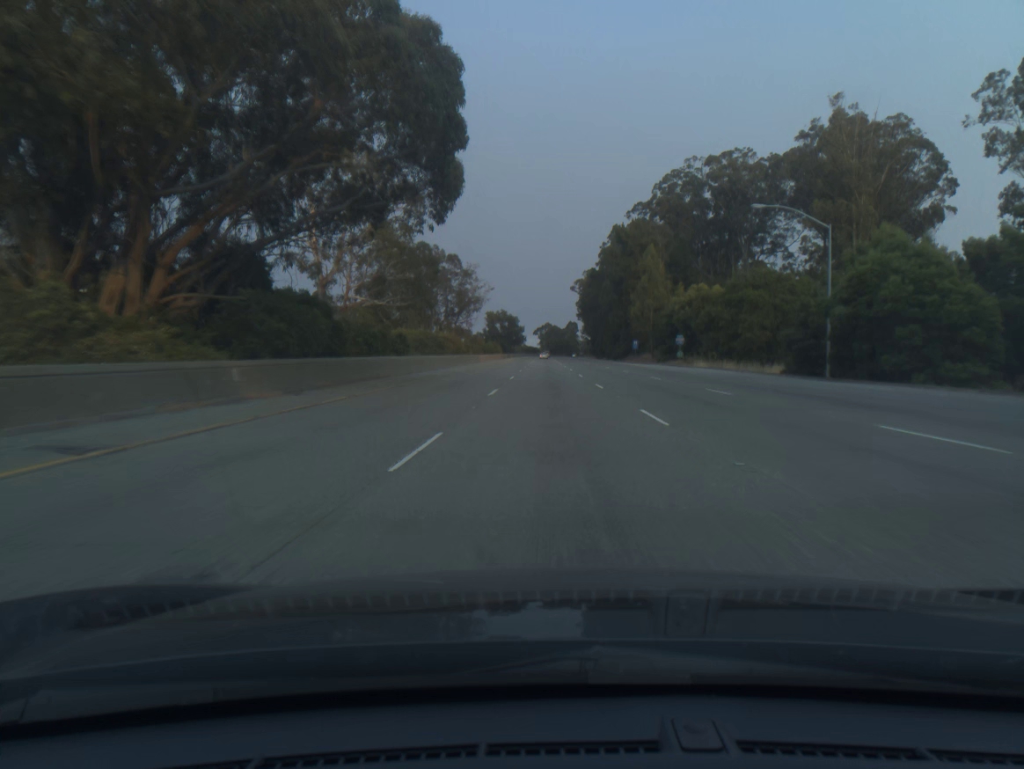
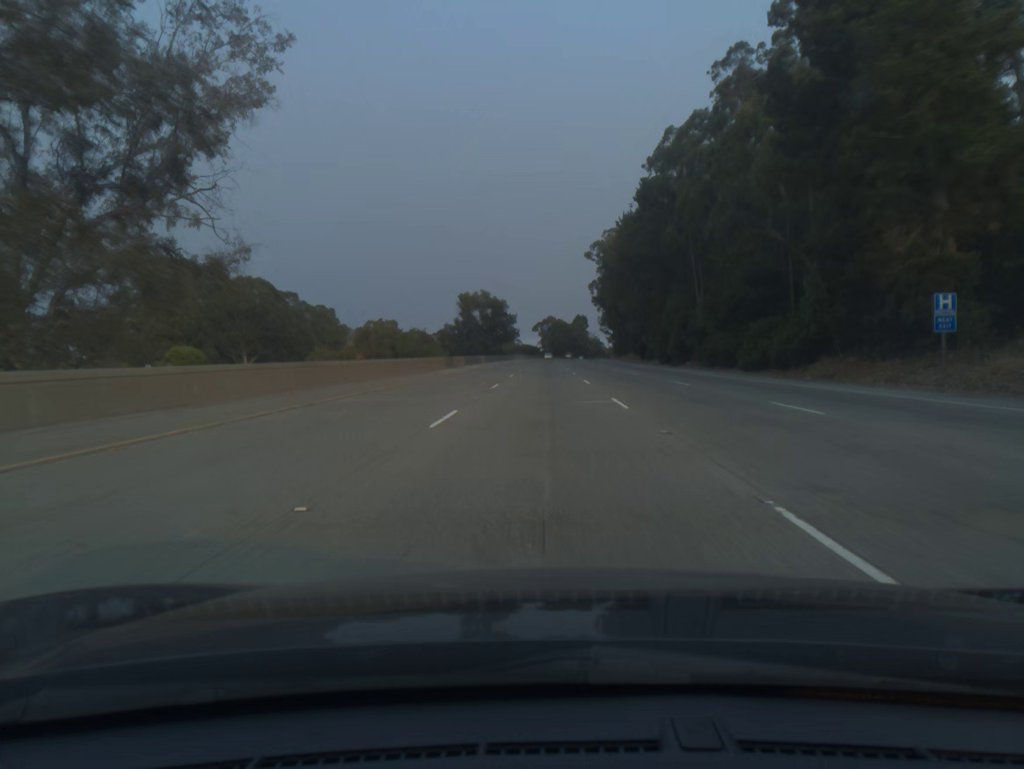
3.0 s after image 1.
(+0.6, +98.4) m; 0°
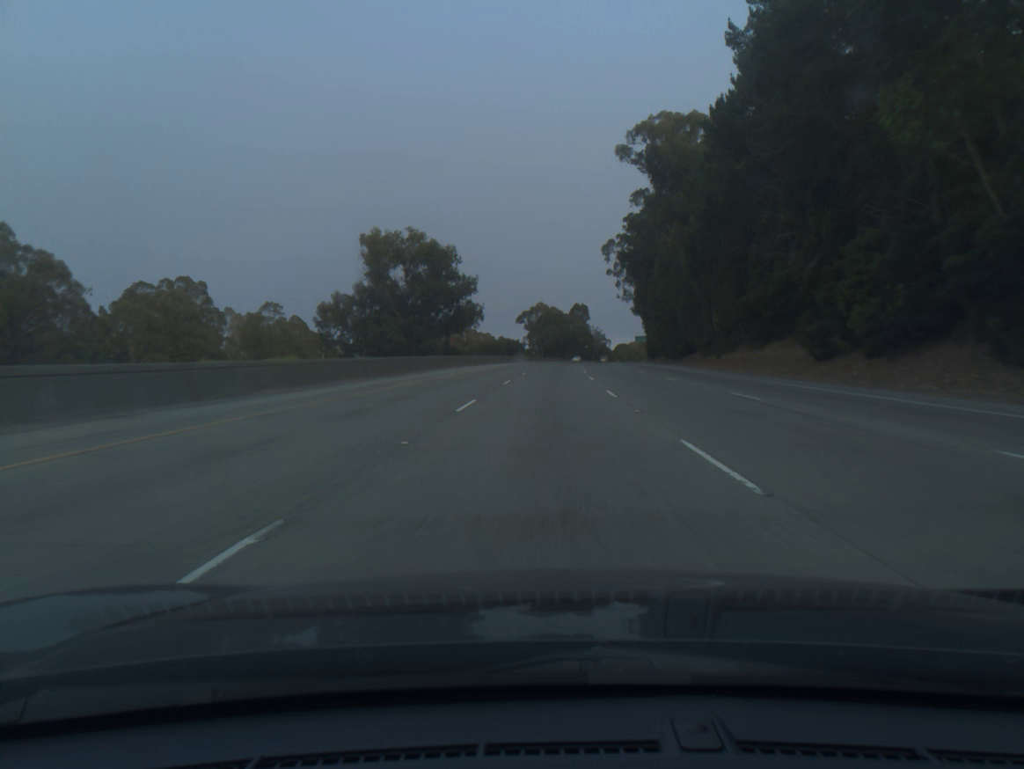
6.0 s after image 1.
(+0.4, +98.0) m; +1°
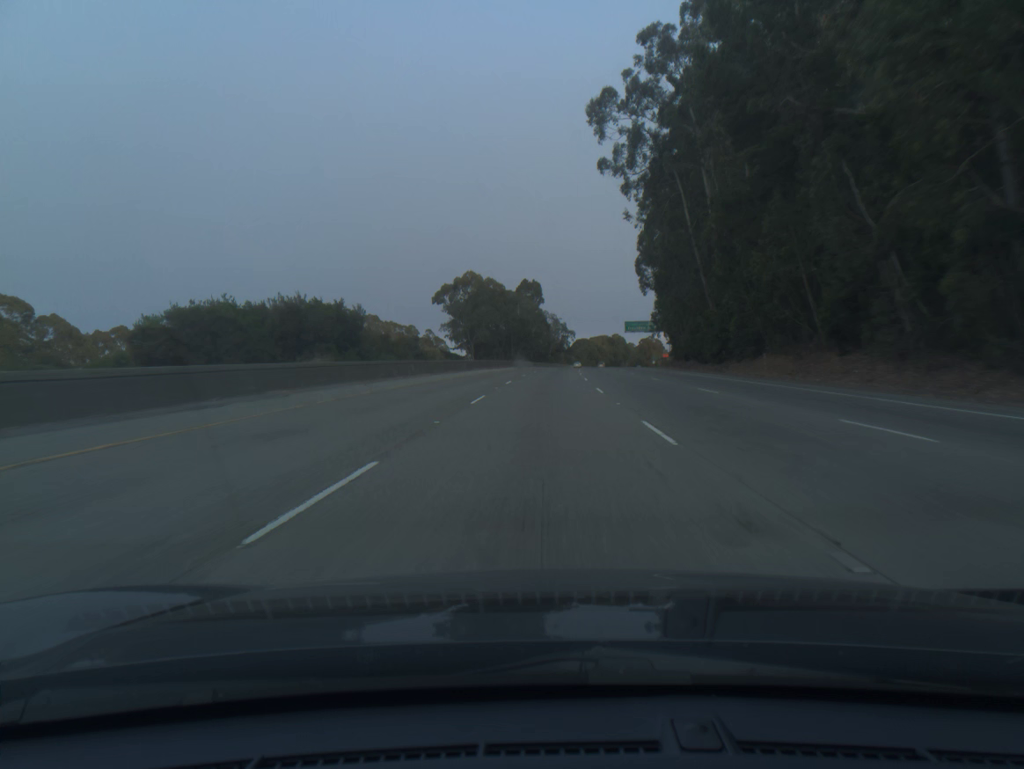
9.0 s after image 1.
(+3.2, +98.0) m; +4°
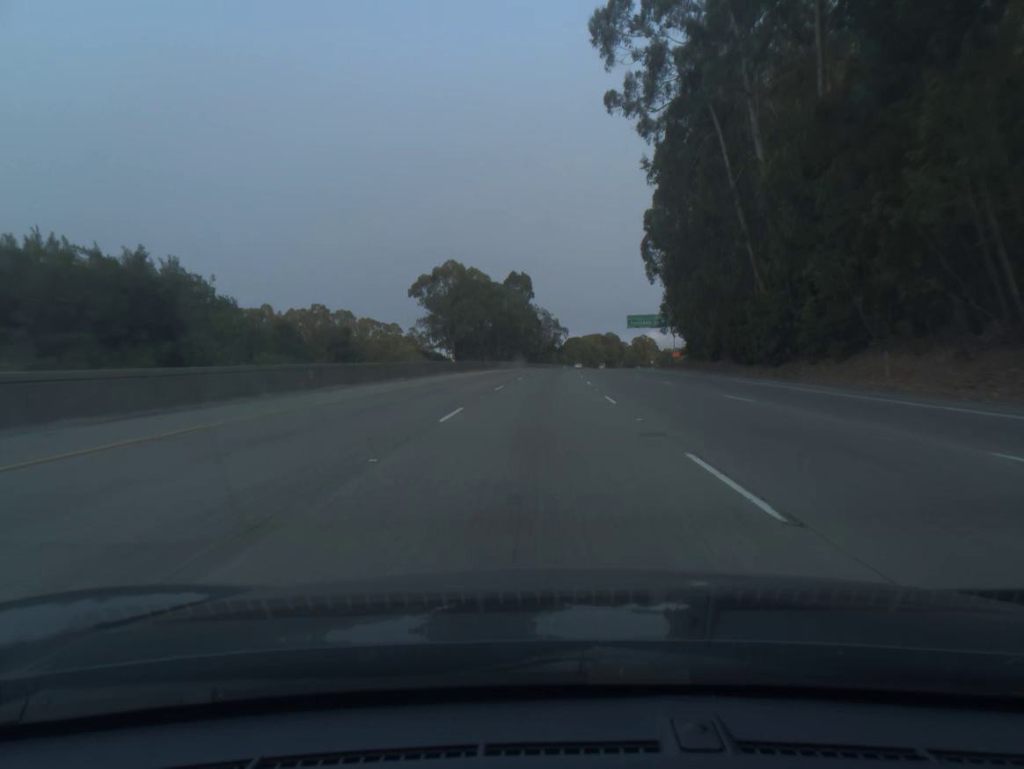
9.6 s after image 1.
(+0.1, +19.6) m; +1°
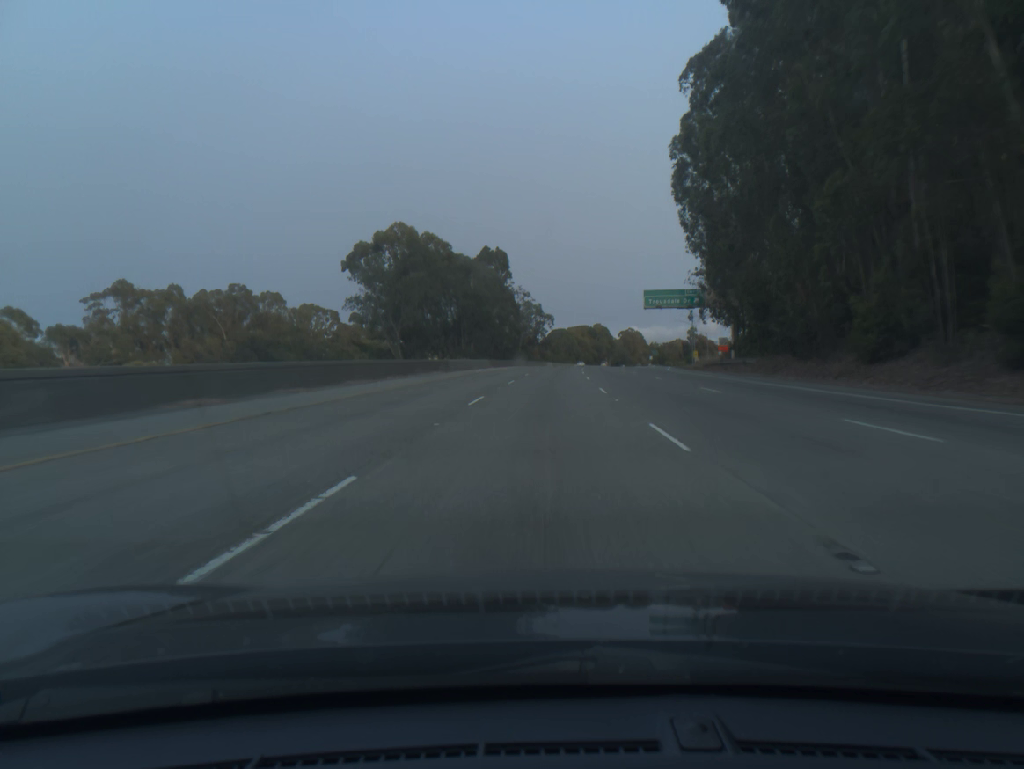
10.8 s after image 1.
(+0.4, +39.4) m; +1°
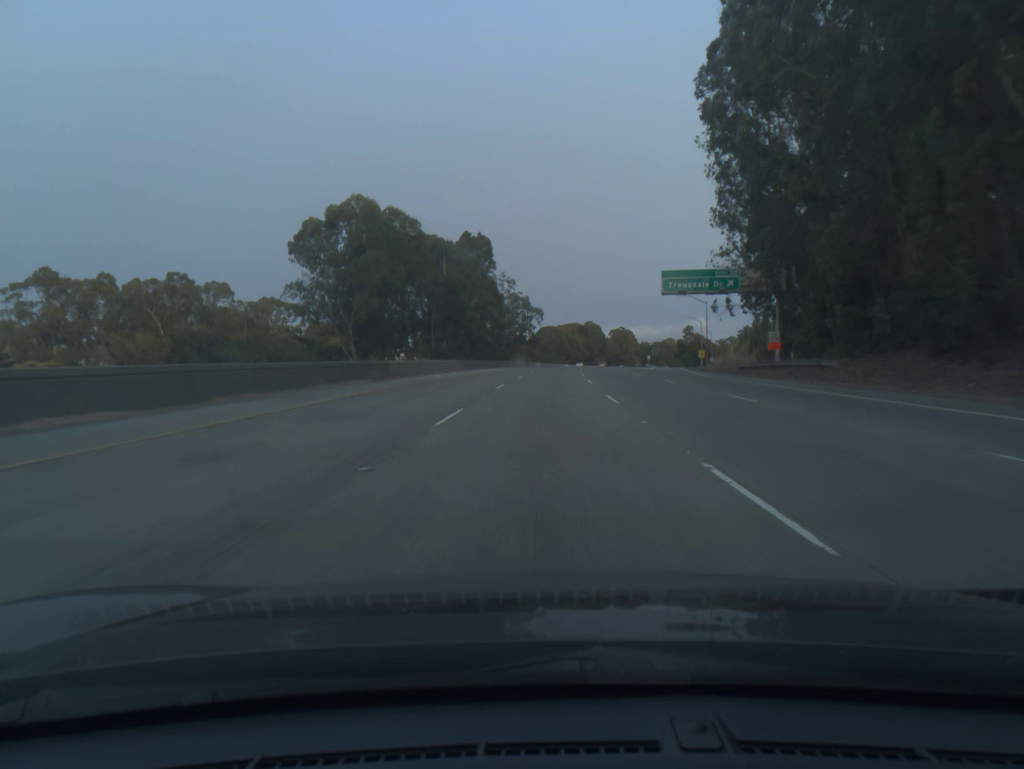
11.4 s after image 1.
(+0.1, +19.7) m; +1°
